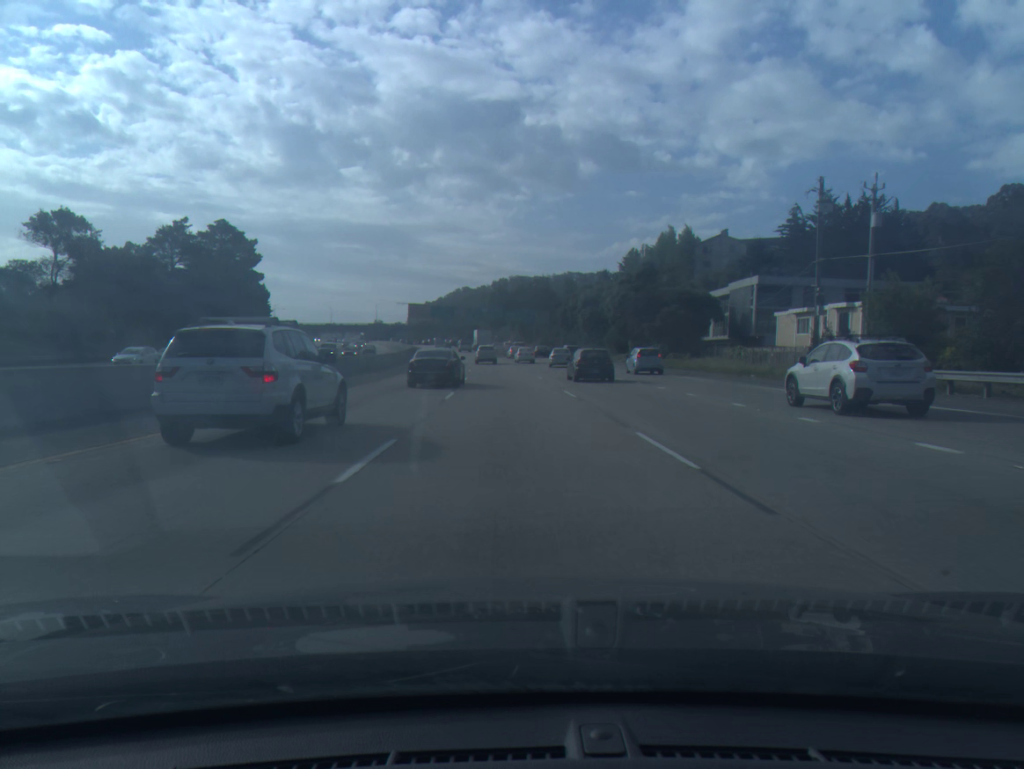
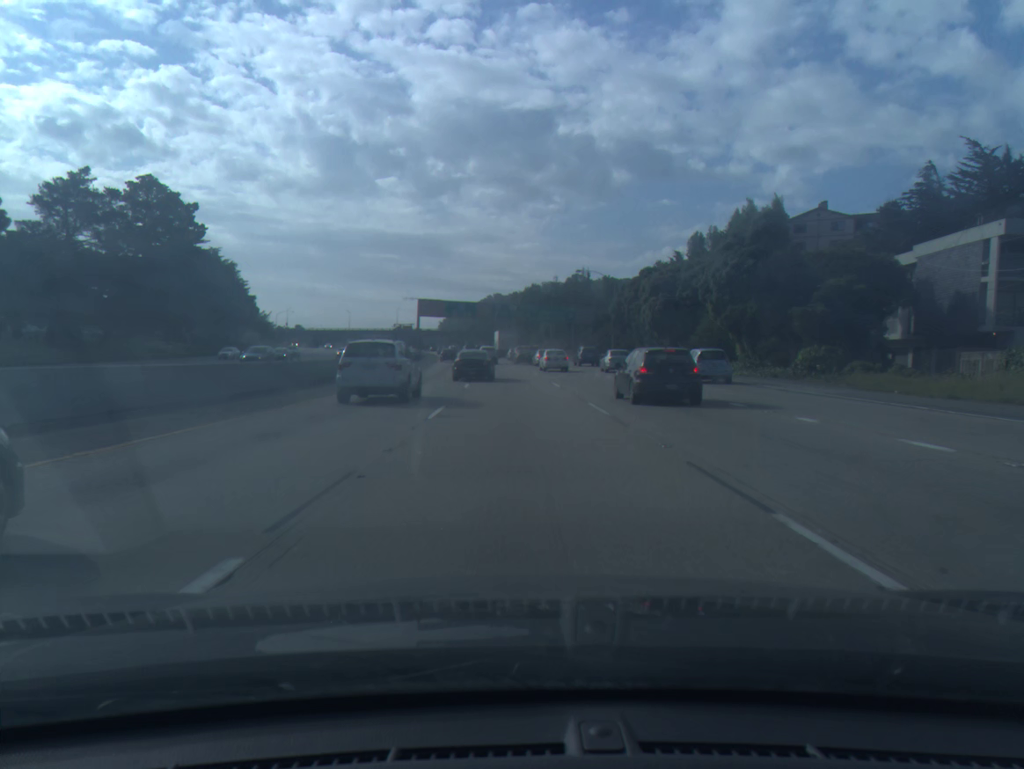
(-0.7, +35.4) m; -2°
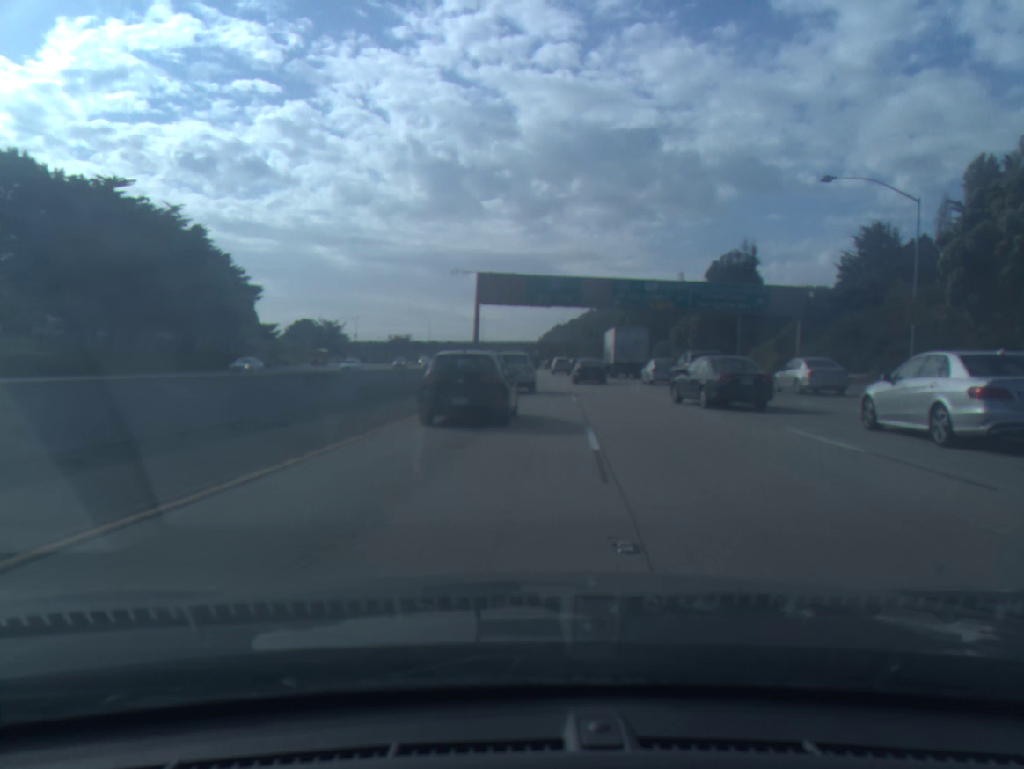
(-3.7, +61.4) m; -7°
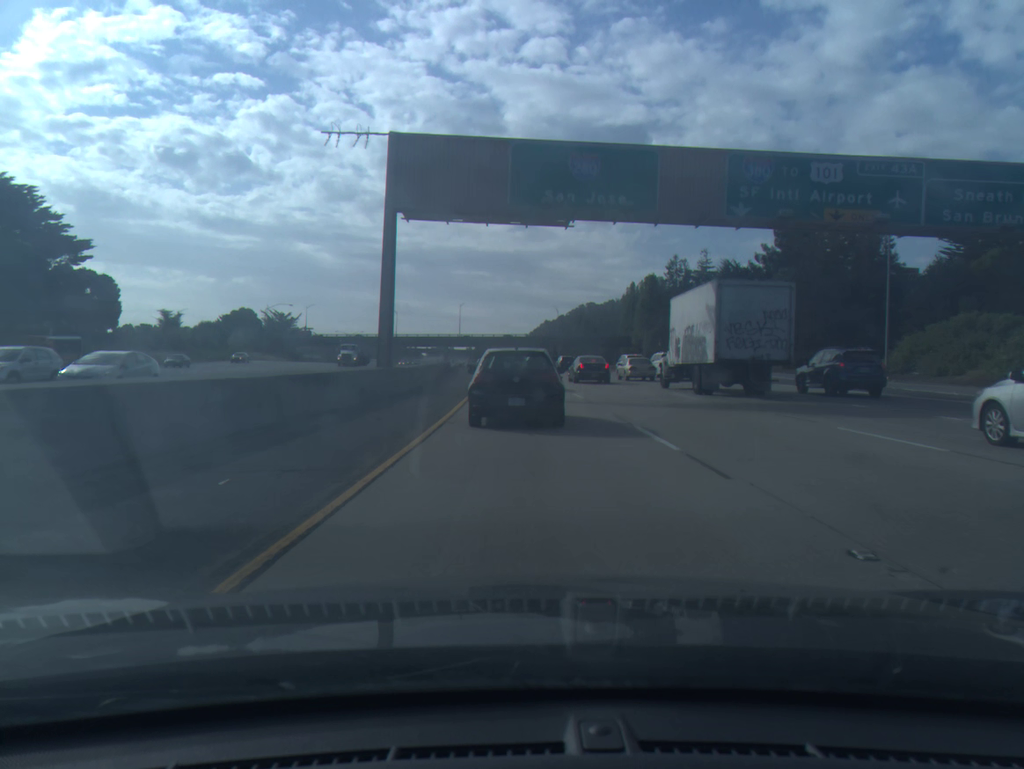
(+0.3, +43.3) m; +1°
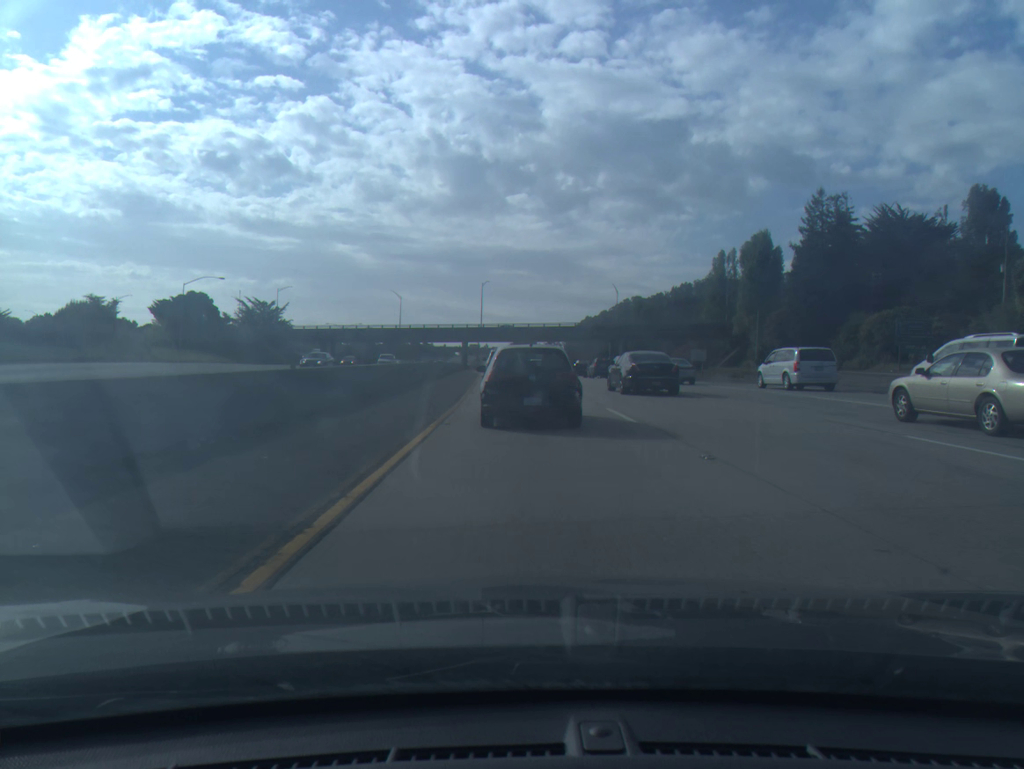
(-1.3, +59.1) m; -3°
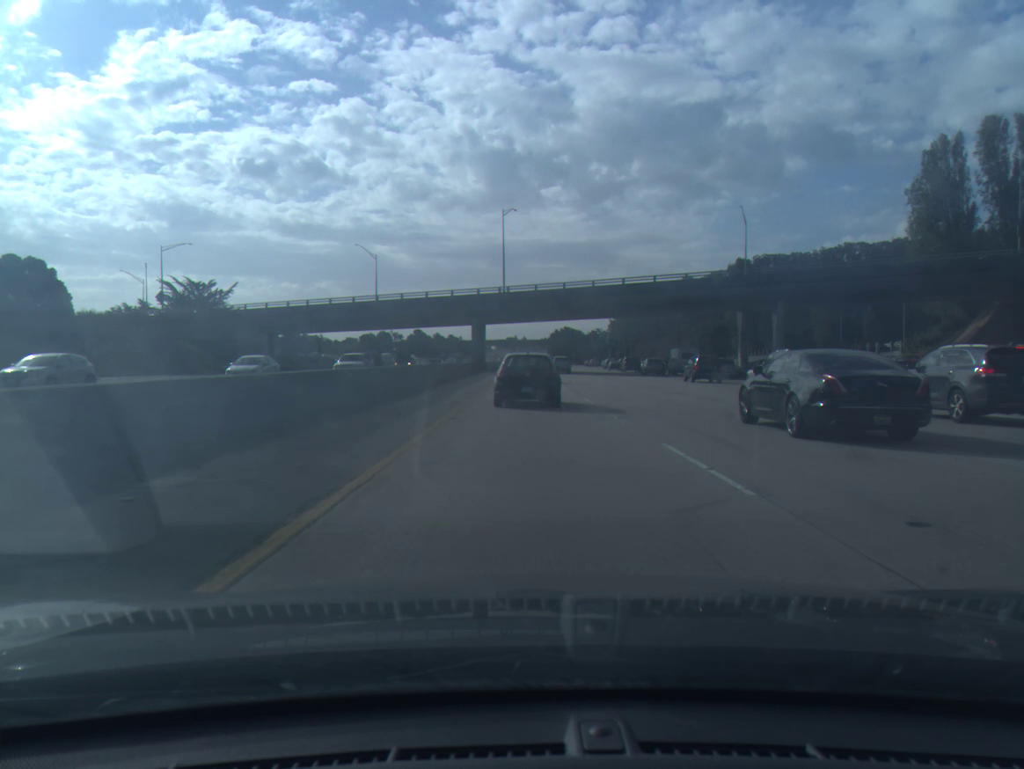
(-1.8, +71.5) m; -3°
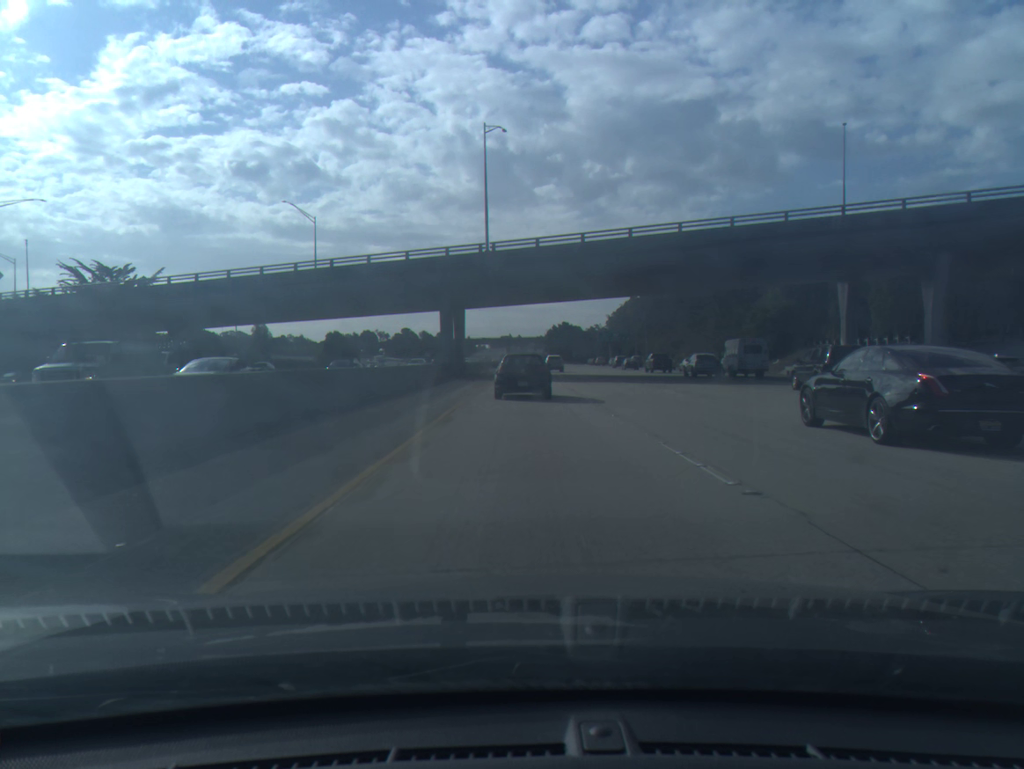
(+0.1, +29.6) m; 0°
